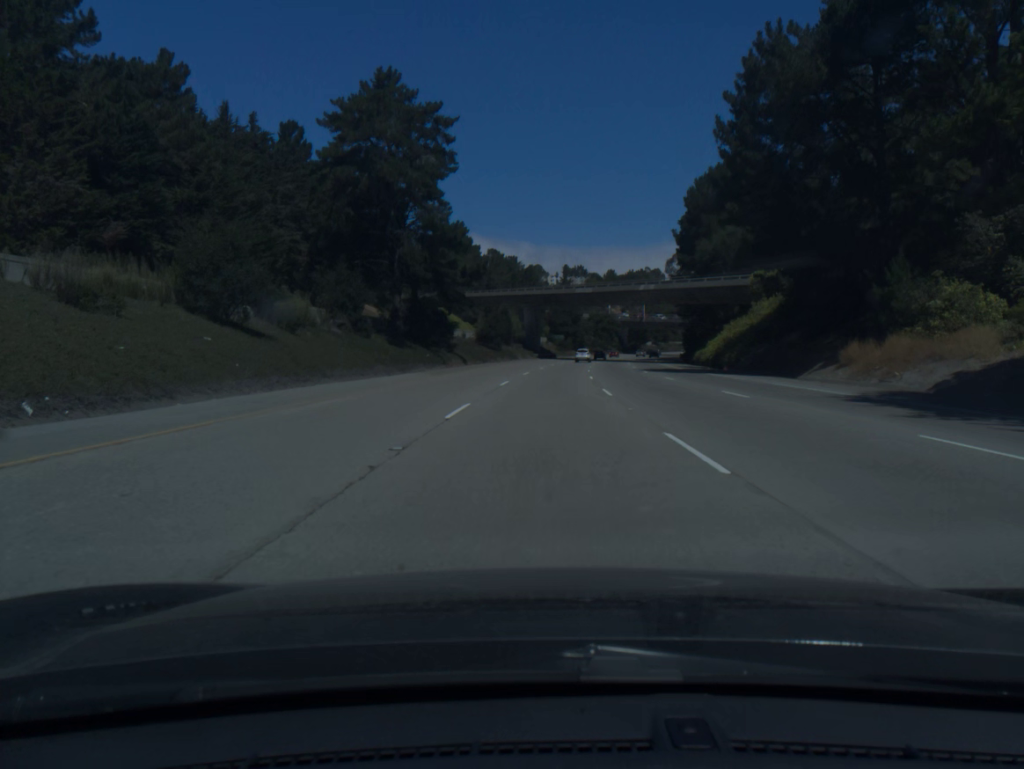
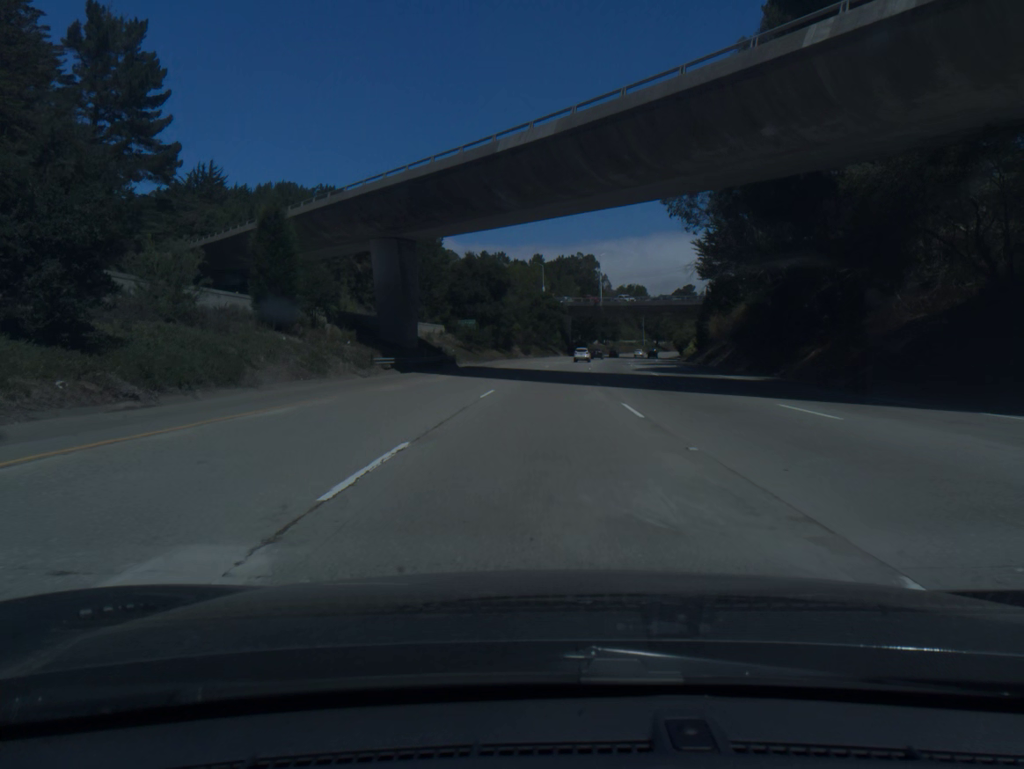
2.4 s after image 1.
(+3.8, +80.6) m; +6°
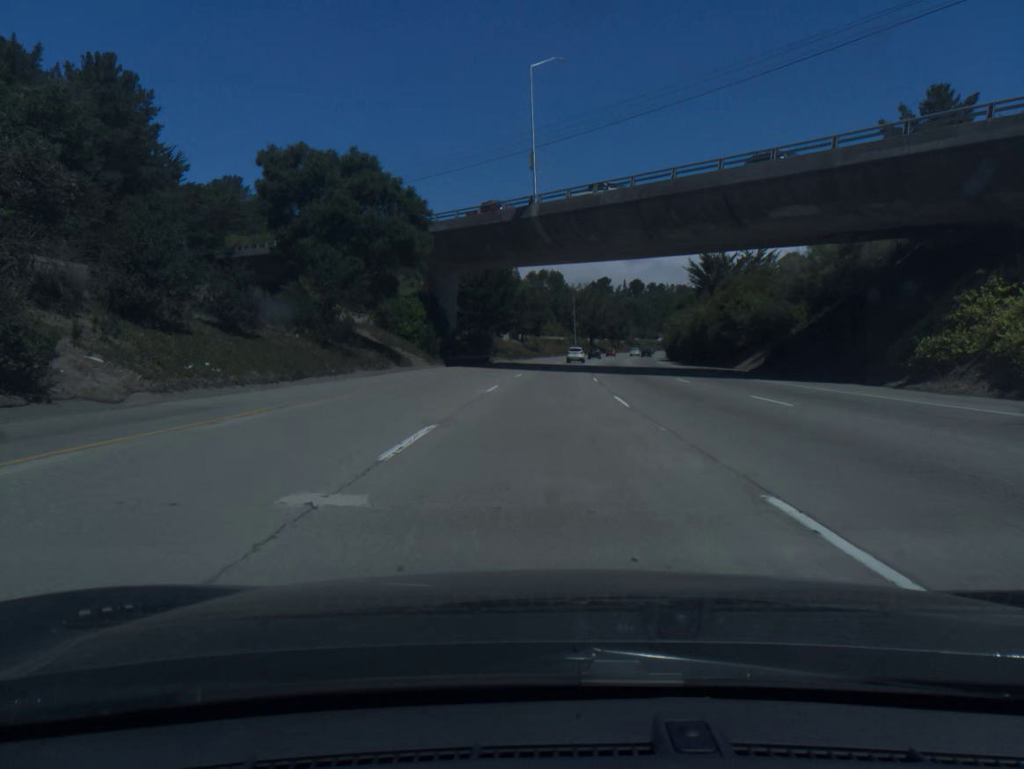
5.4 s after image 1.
(+5.9, +100.0) m; +7°
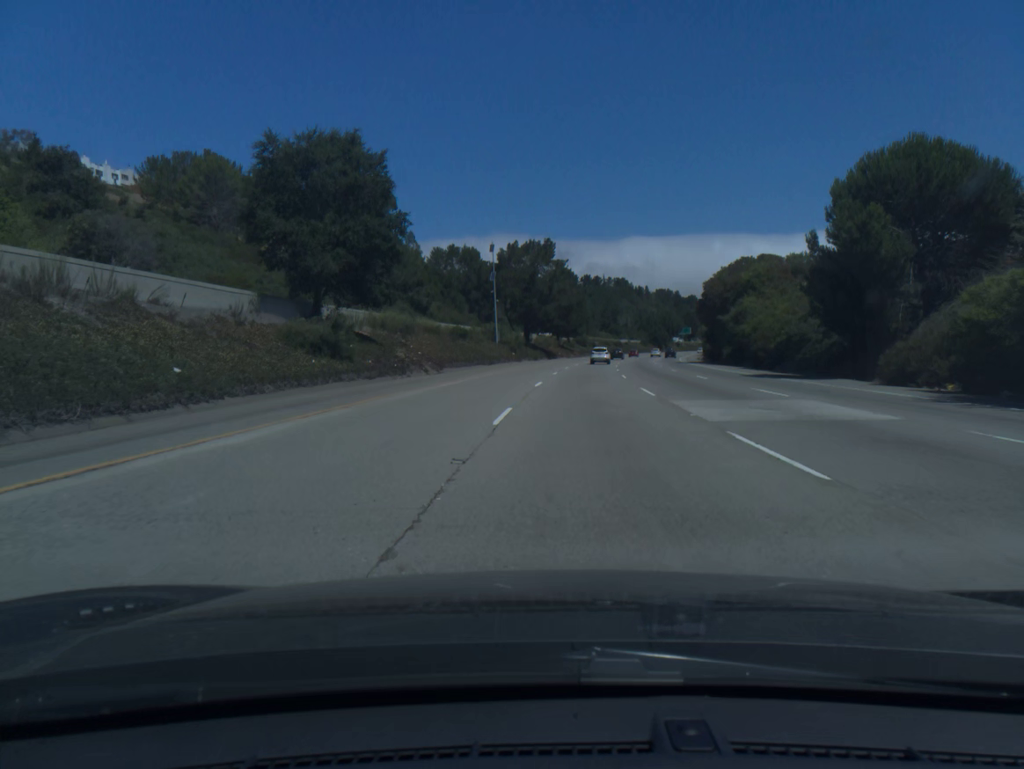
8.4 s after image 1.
(+5.0, +97.8) m; +6°
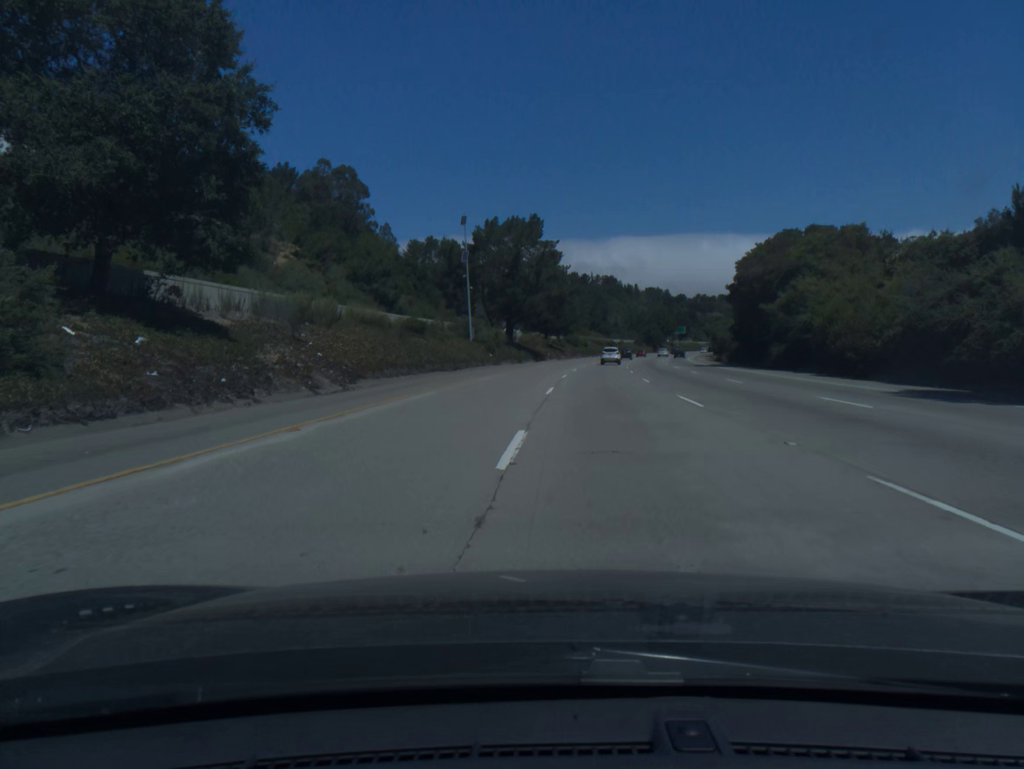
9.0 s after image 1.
(+0.2, +19.5) m; +1°
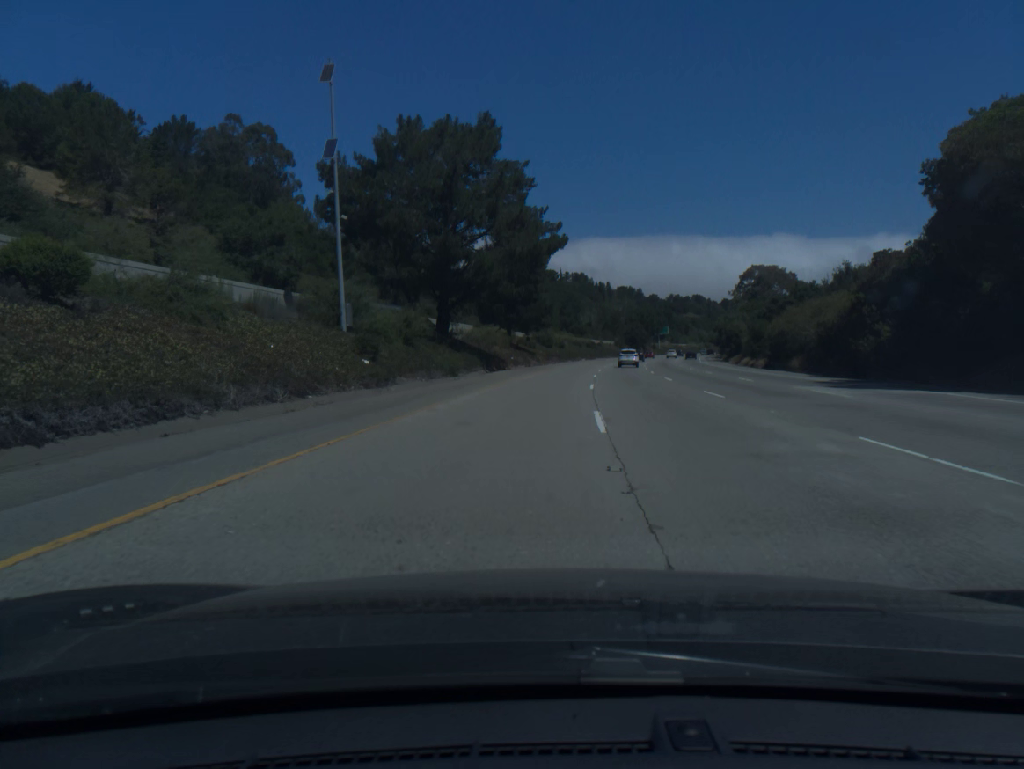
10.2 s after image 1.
(+0.8, +39.0) m; +2°
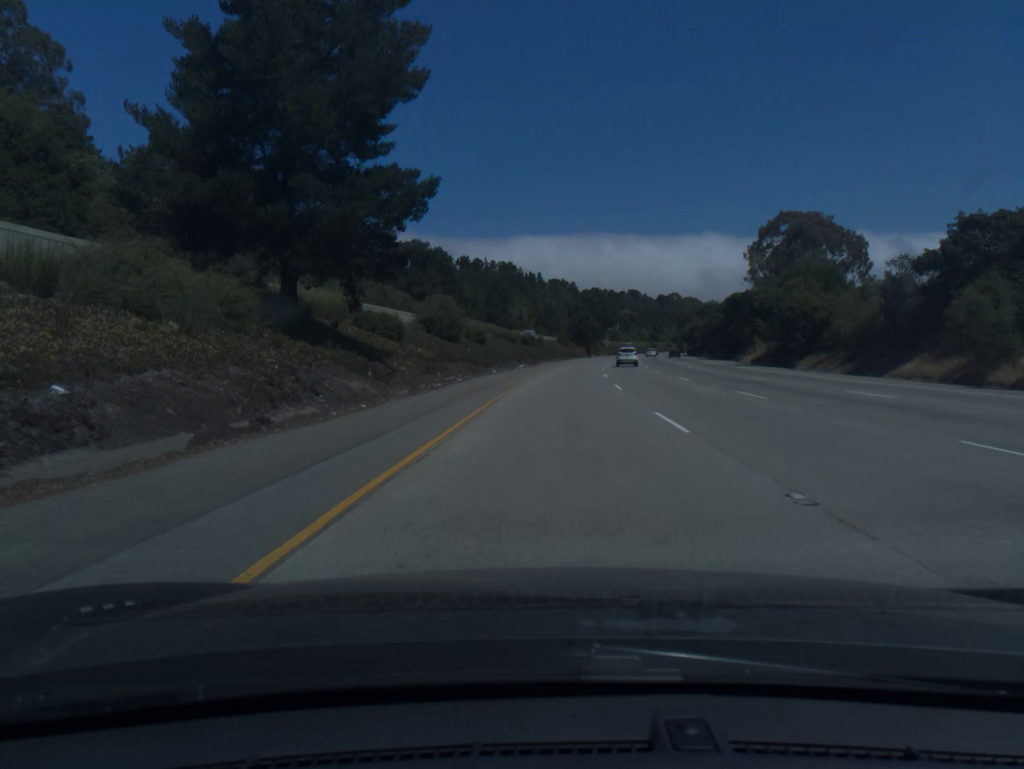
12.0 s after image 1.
(+2.7, +59.1) m; +5°
